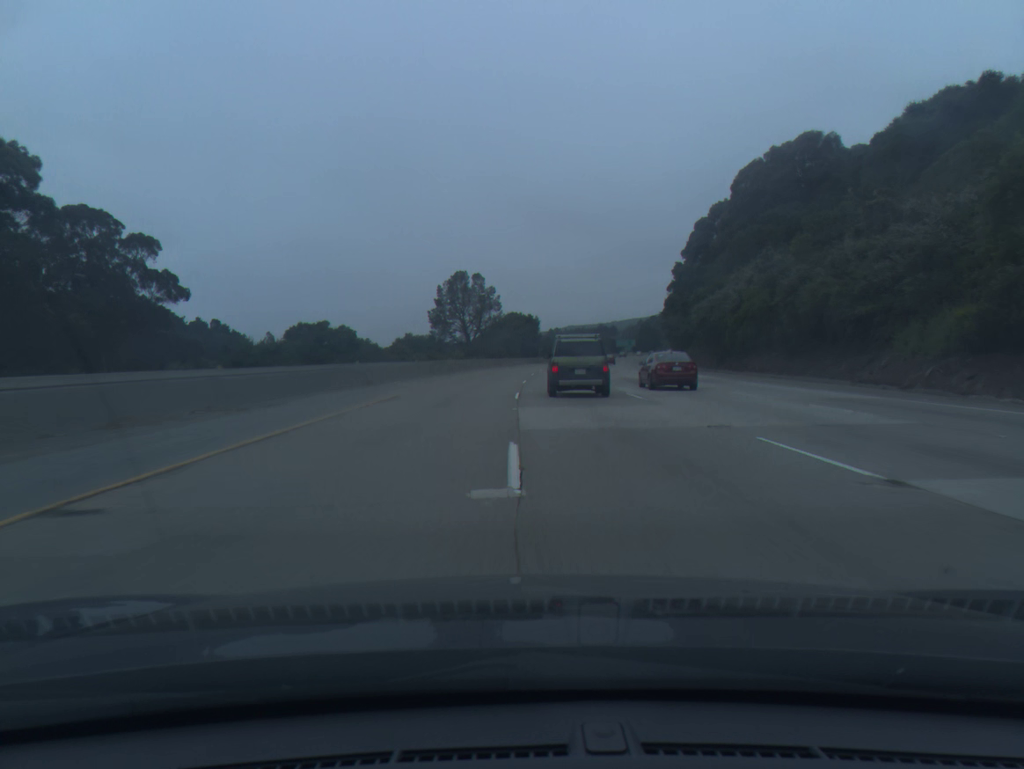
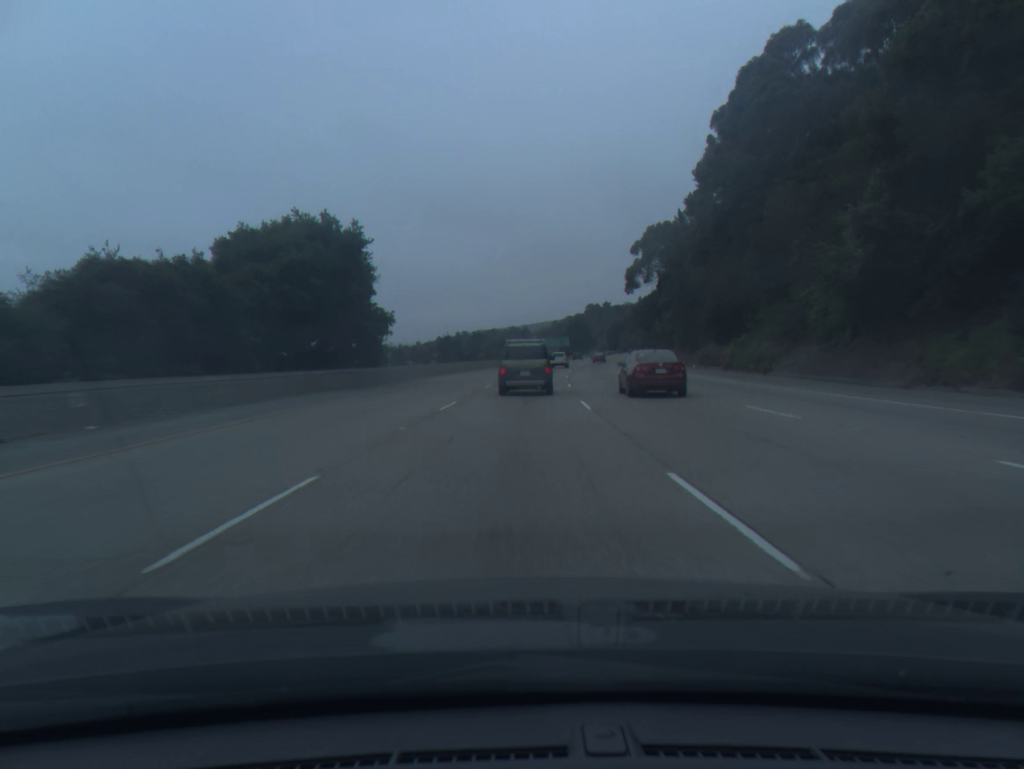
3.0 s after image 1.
(+5.8, +90.8) m; +7°
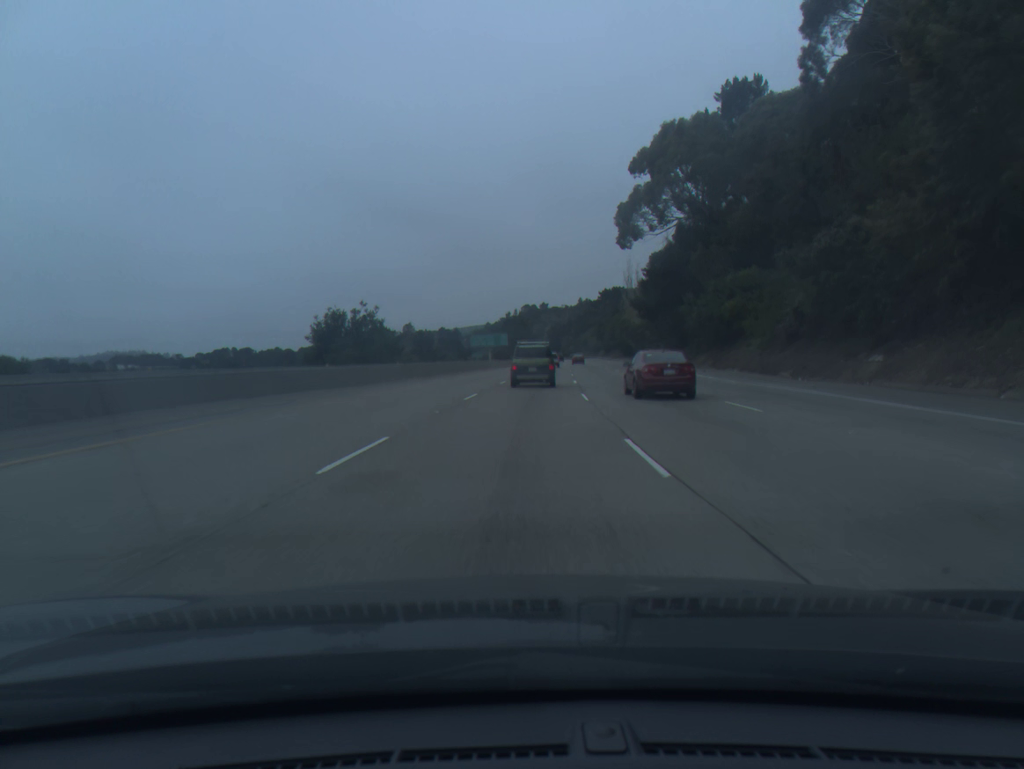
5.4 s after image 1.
(+2.9, +69.2) m; +5°
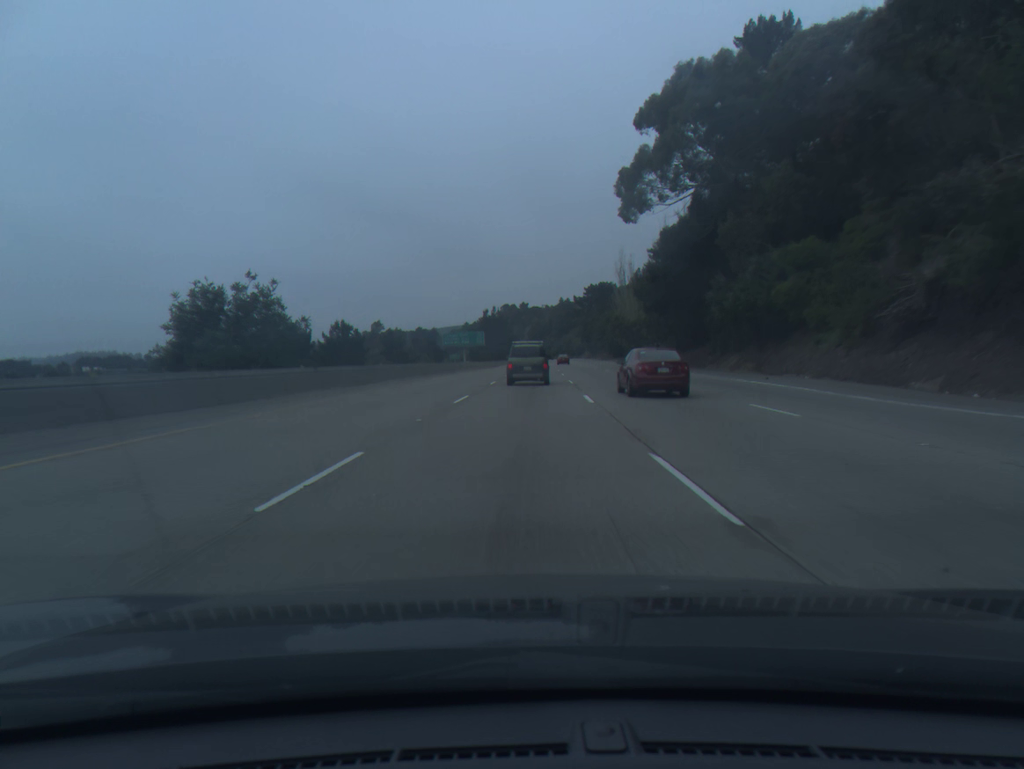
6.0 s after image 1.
(+0.2, +17.0) m; +2°
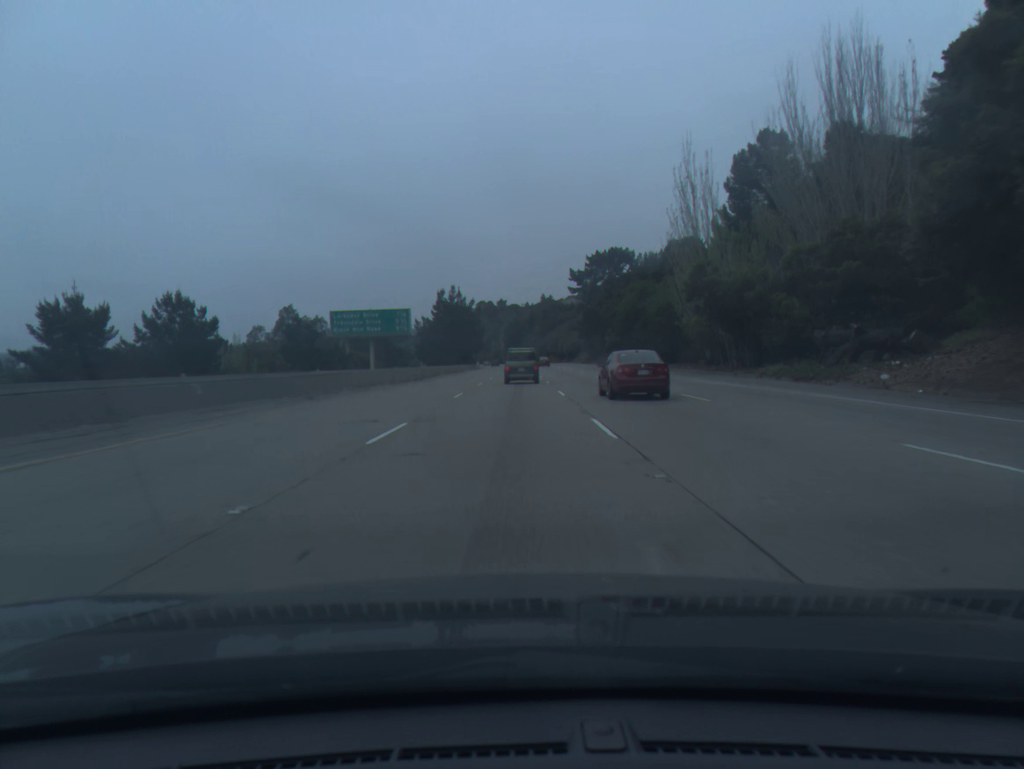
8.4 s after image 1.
(+1.8, +67.2) m; +2°
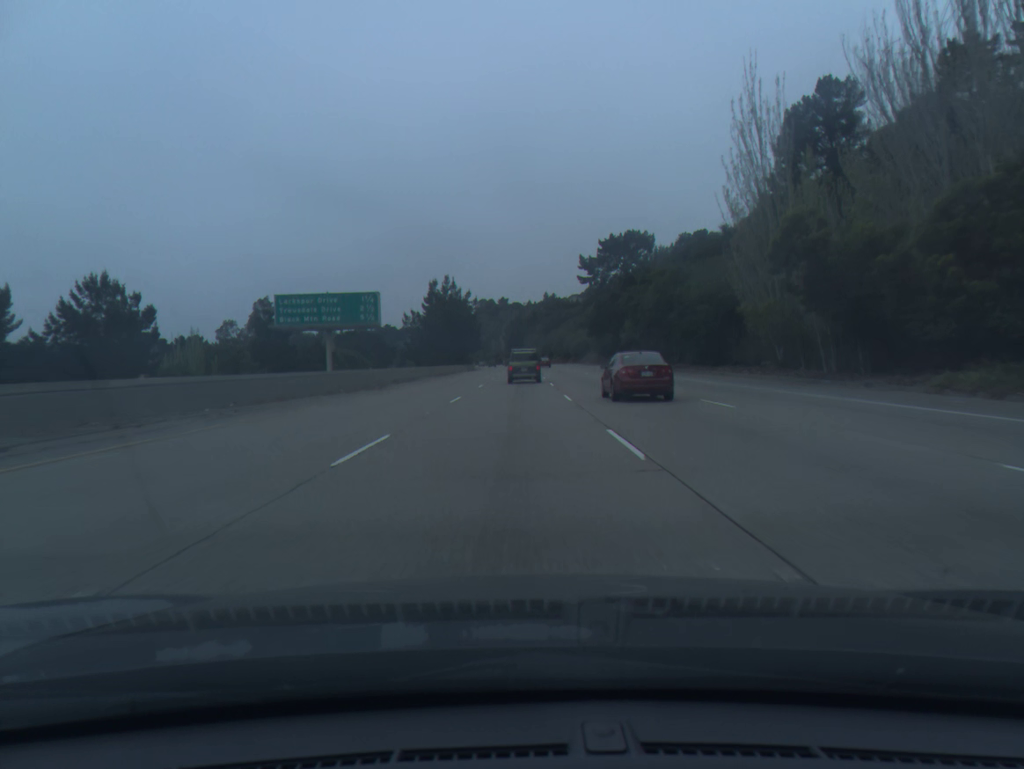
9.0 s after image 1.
(0.0, +16.8) m; 0°
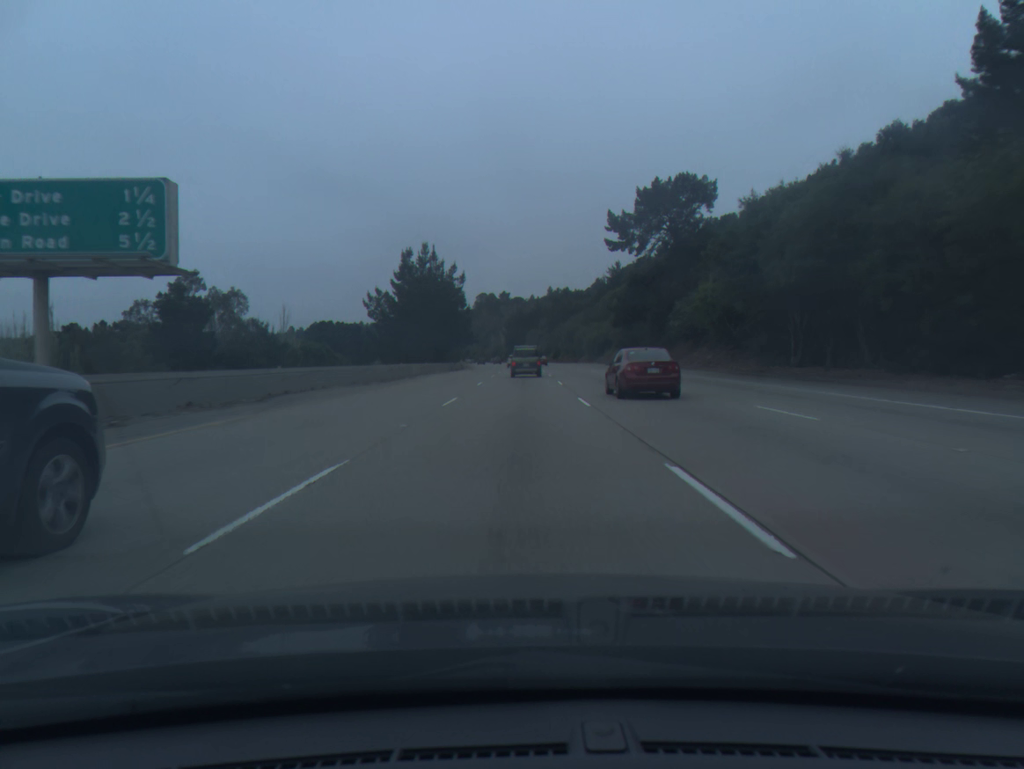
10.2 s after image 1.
(0.0, +33.8) m; 0°
